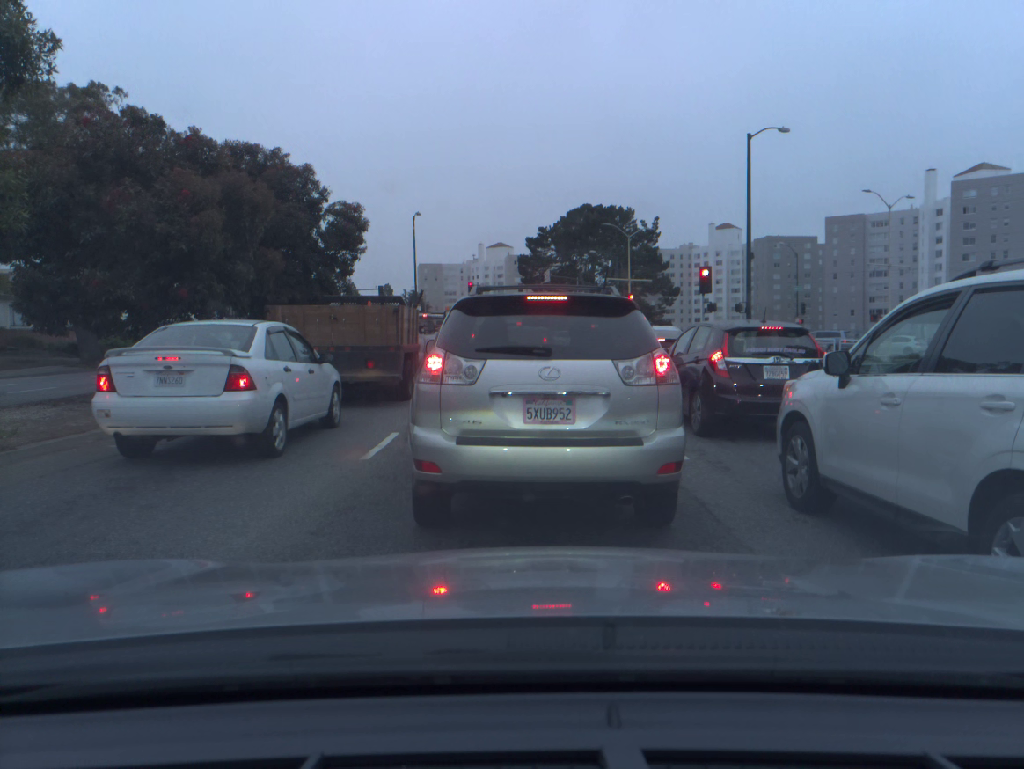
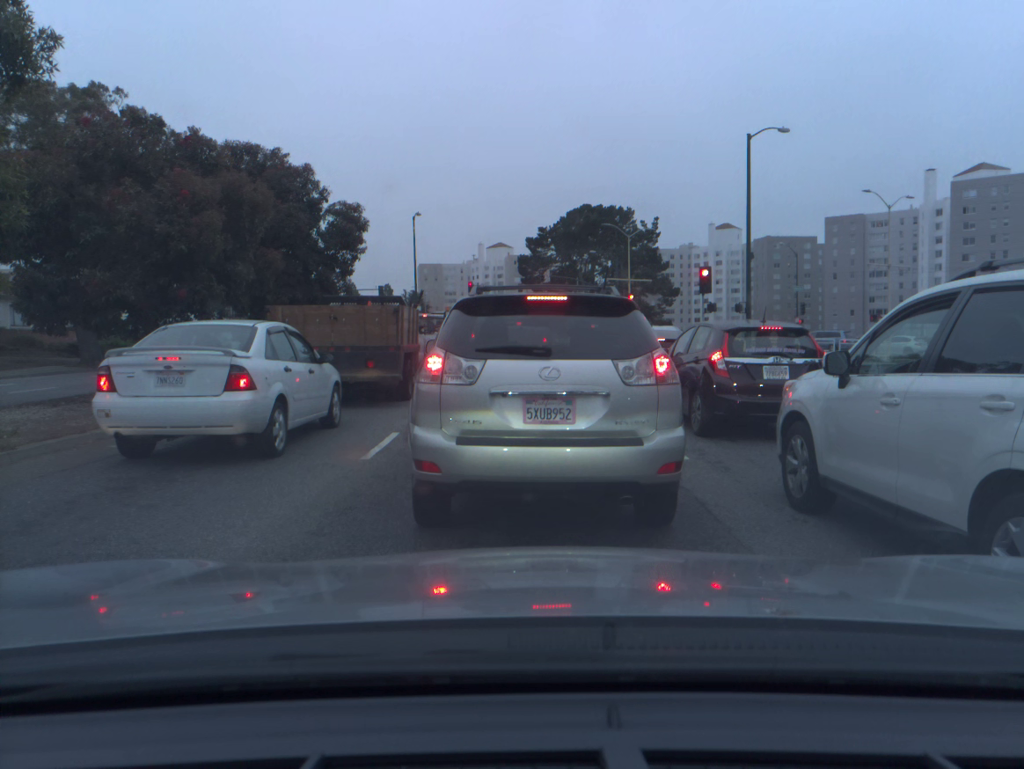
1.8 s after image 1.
(0.0, 0.0) m; 0°
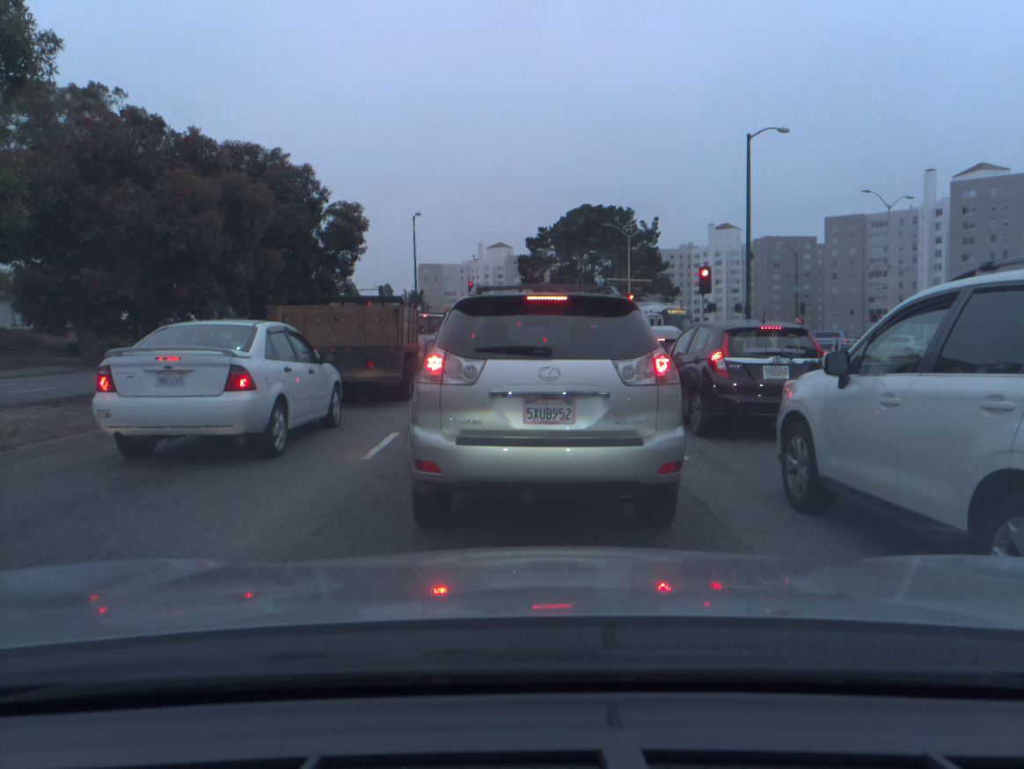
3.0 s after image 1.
(0.0, 0.0) m; 0°
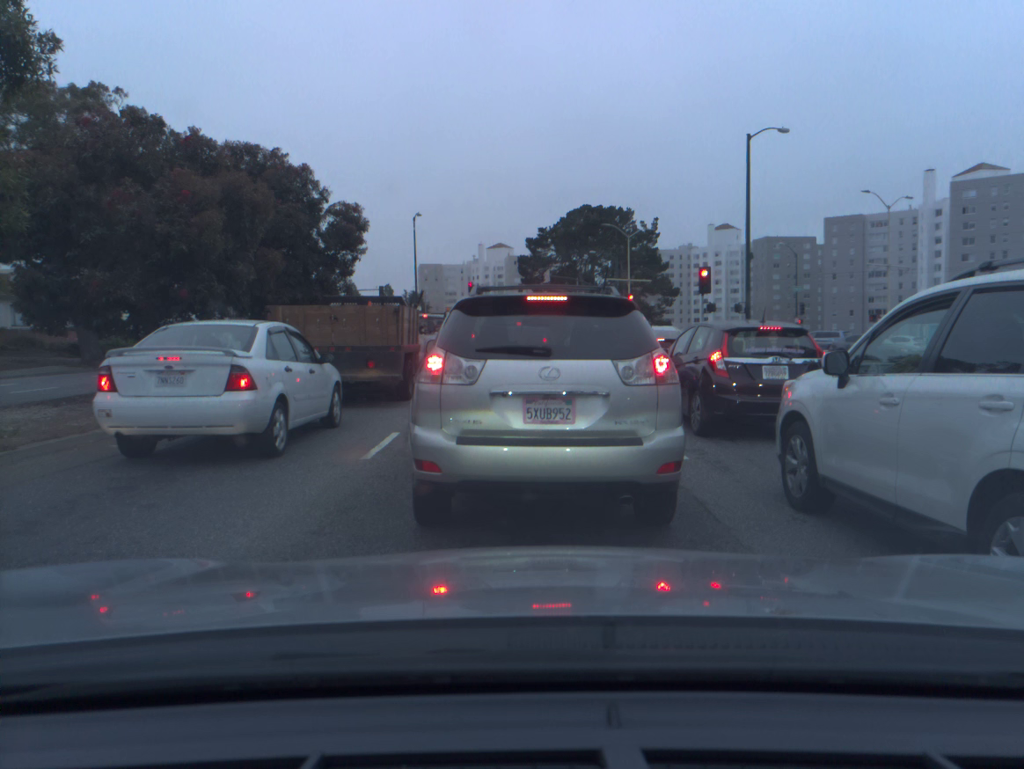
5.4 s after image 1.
(0.0, 0.0) m; 0°
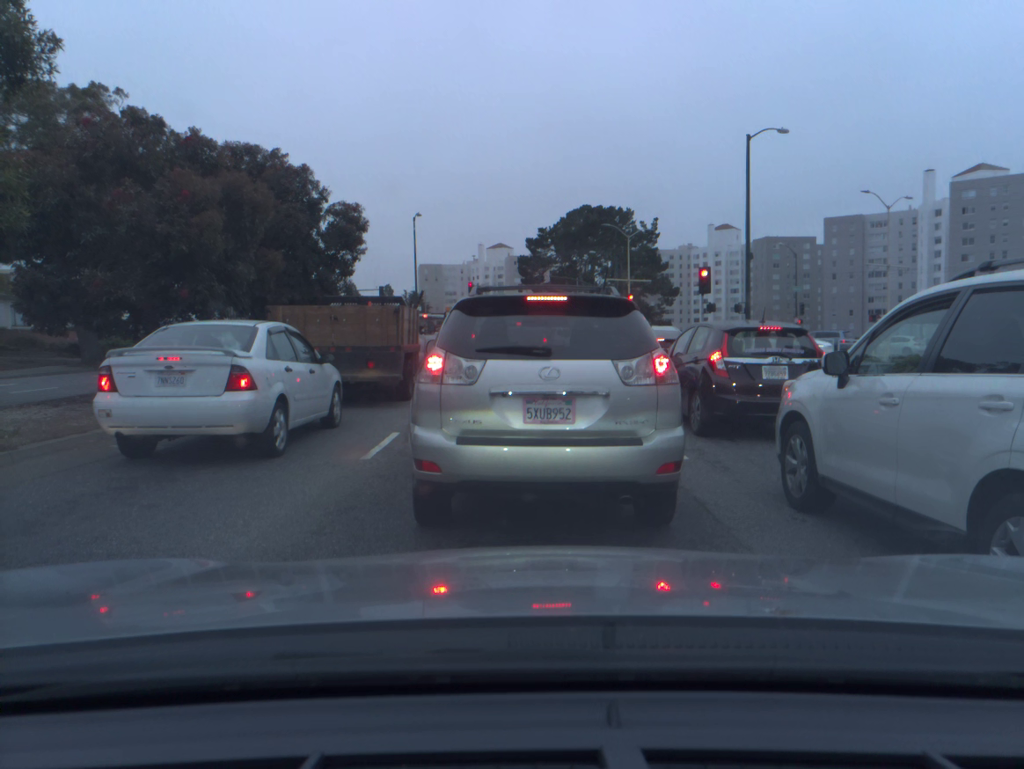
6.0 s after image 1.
(0.0, 0.0) m; 0°
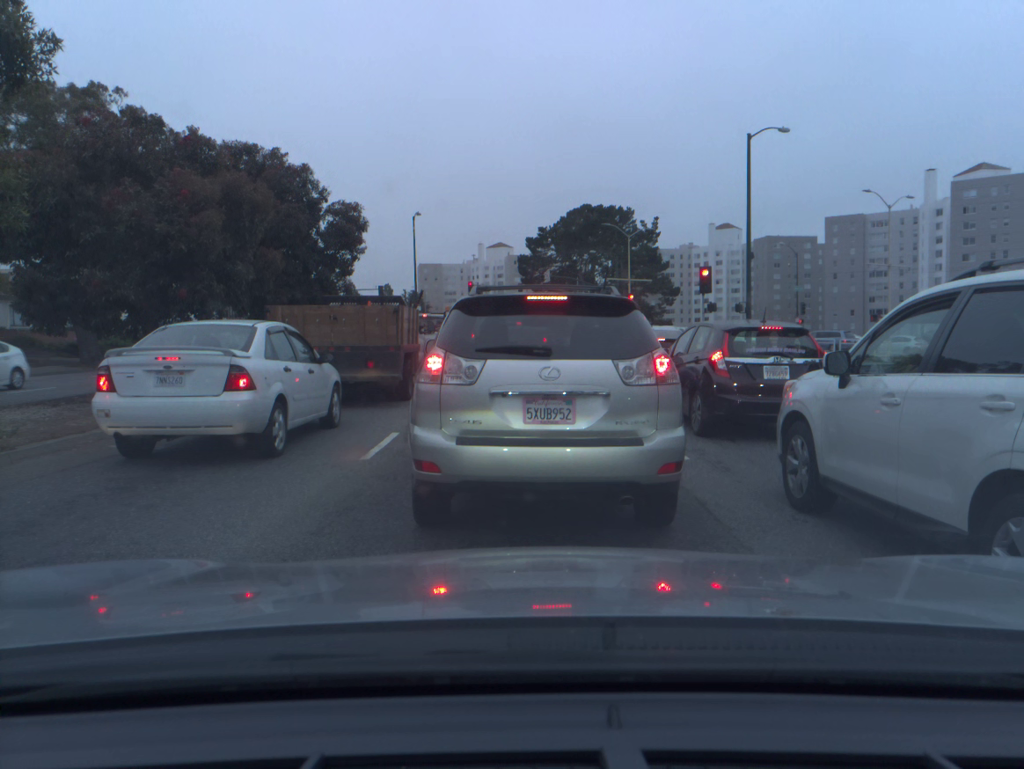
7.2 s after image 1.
(0.0, 0.0) m; 0°
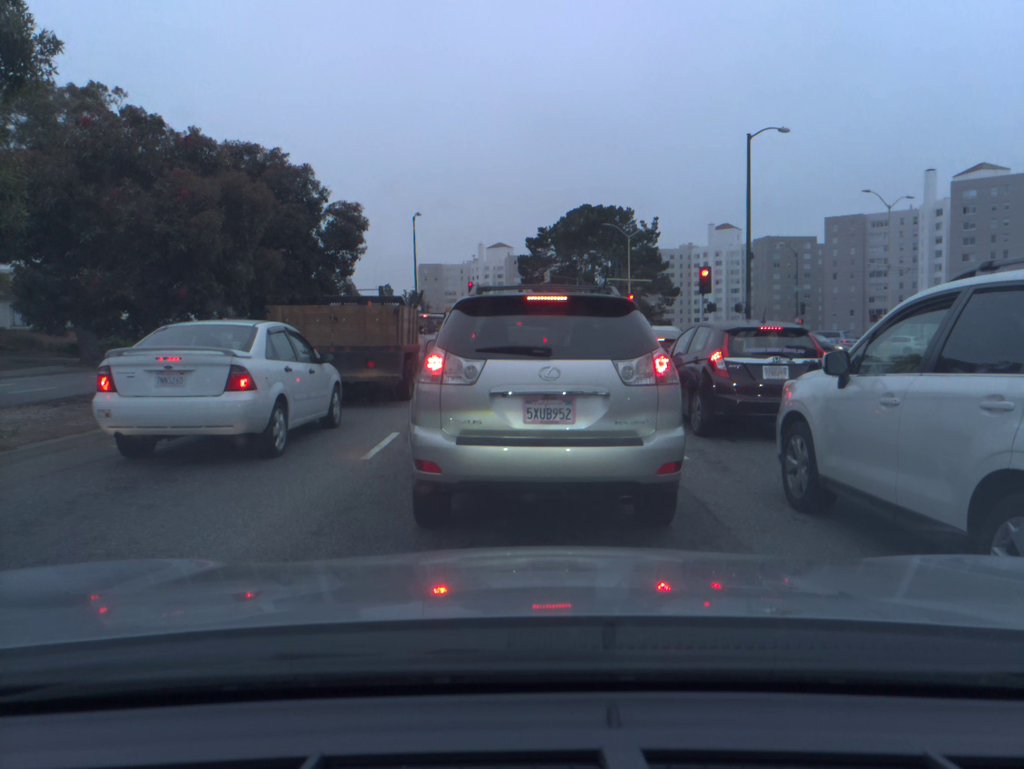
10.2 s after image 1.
(0.0, 0.0) m; 0°
